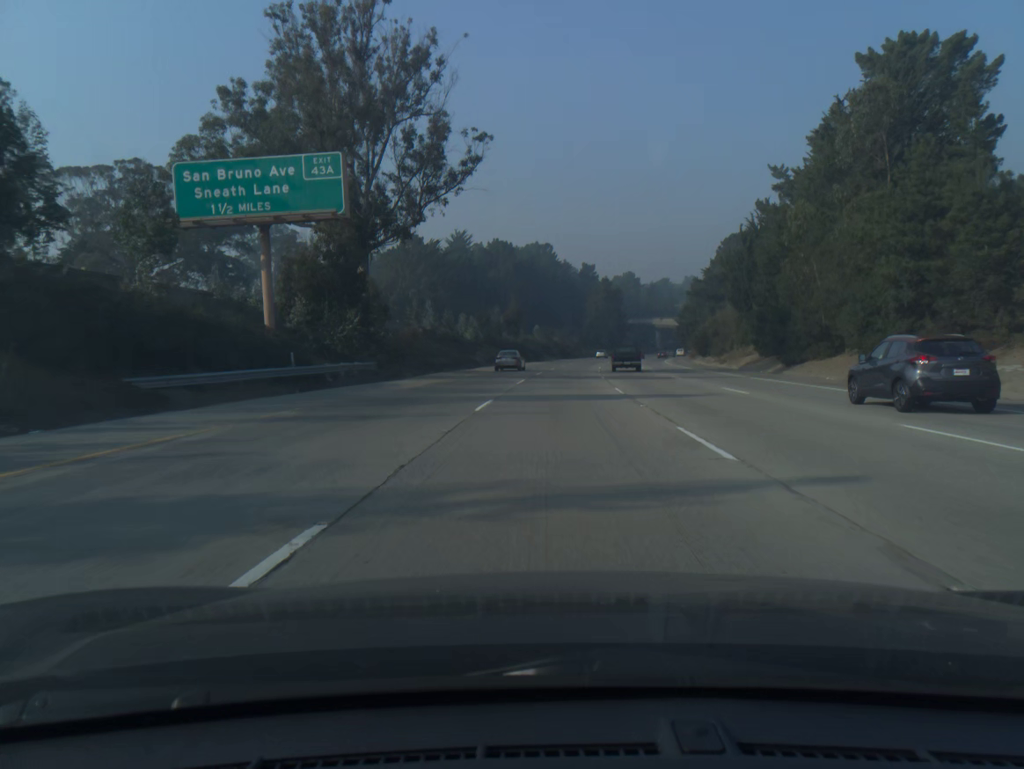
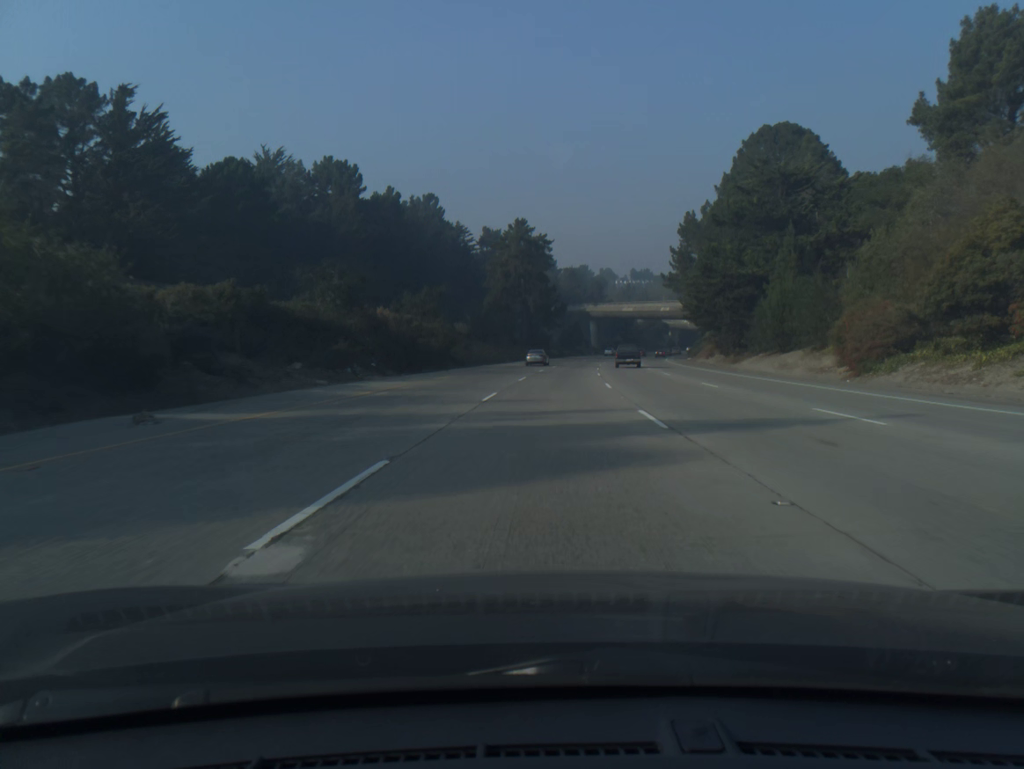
(+6.2, +98.8) m; +7°
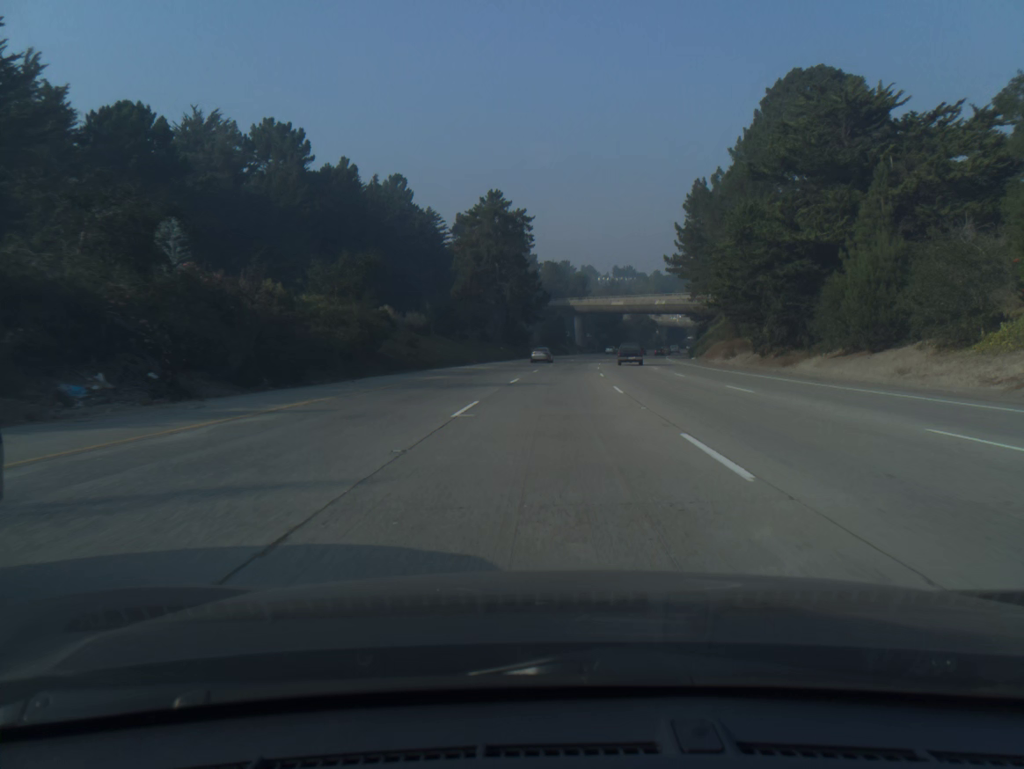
(+0.2, +19.8) m; +1°
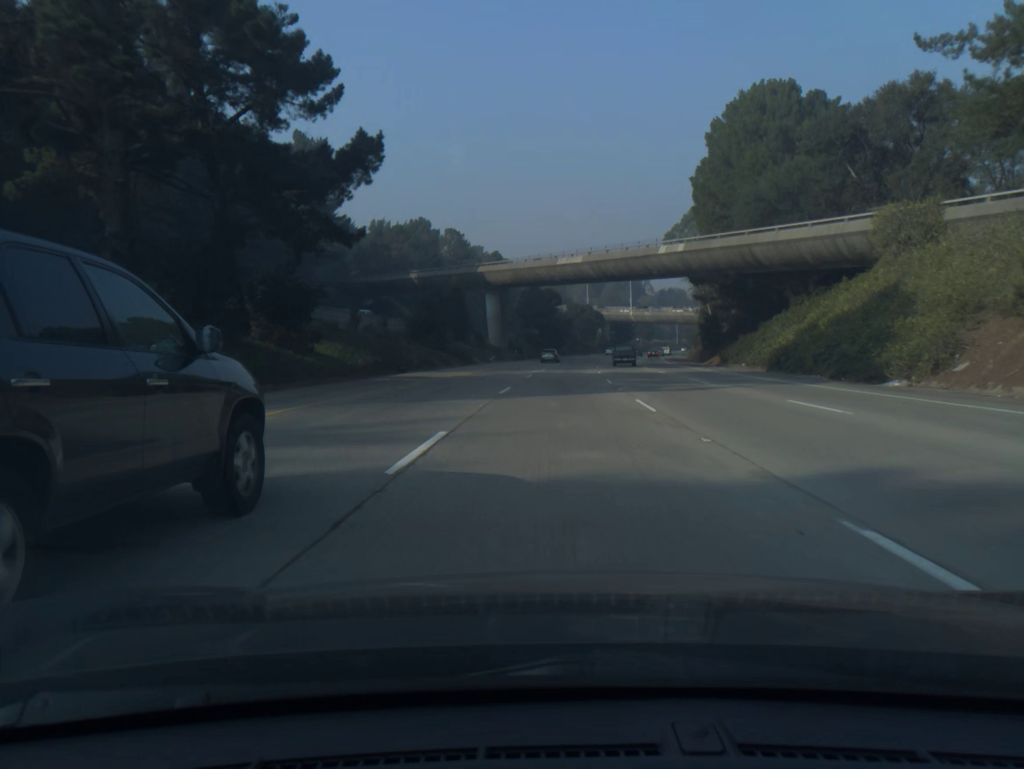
(+3.9, +79.3) m; +6°
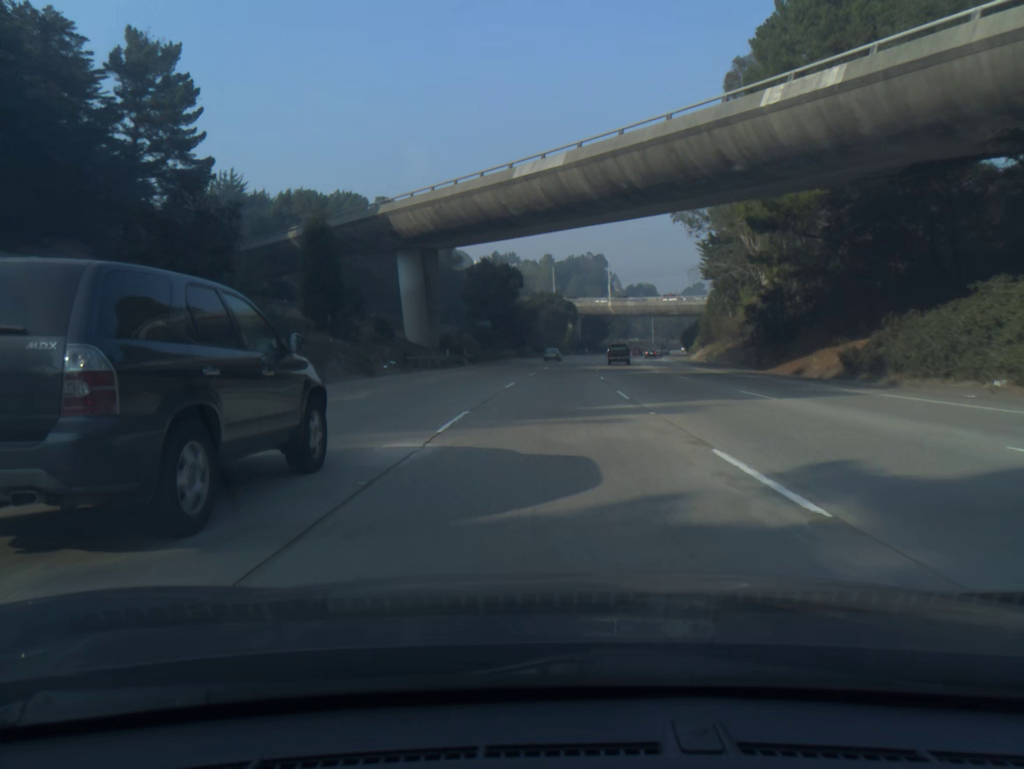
(+1.0, +39.6) m; +3°
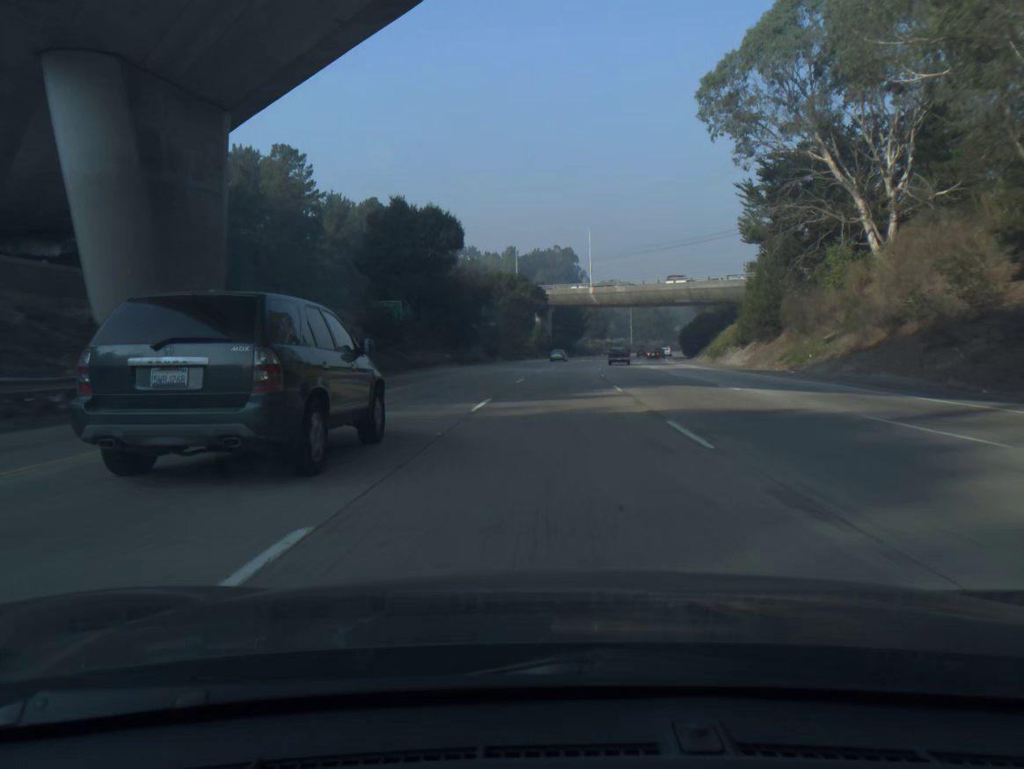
(+0.9, +39.6) m; +3°
